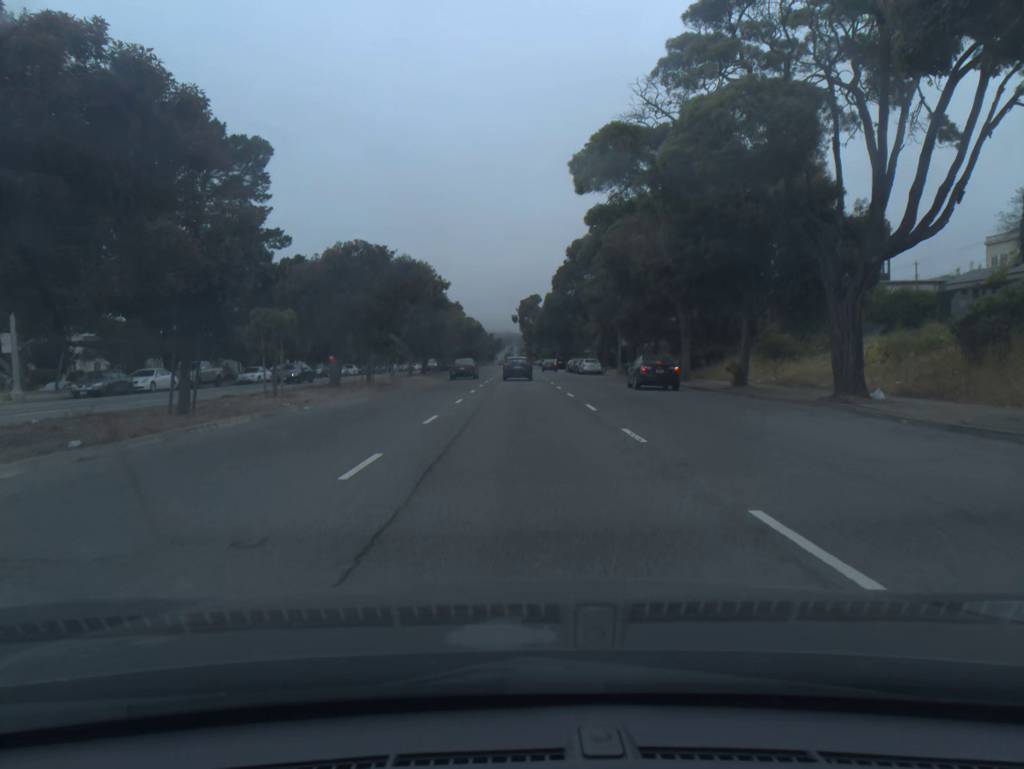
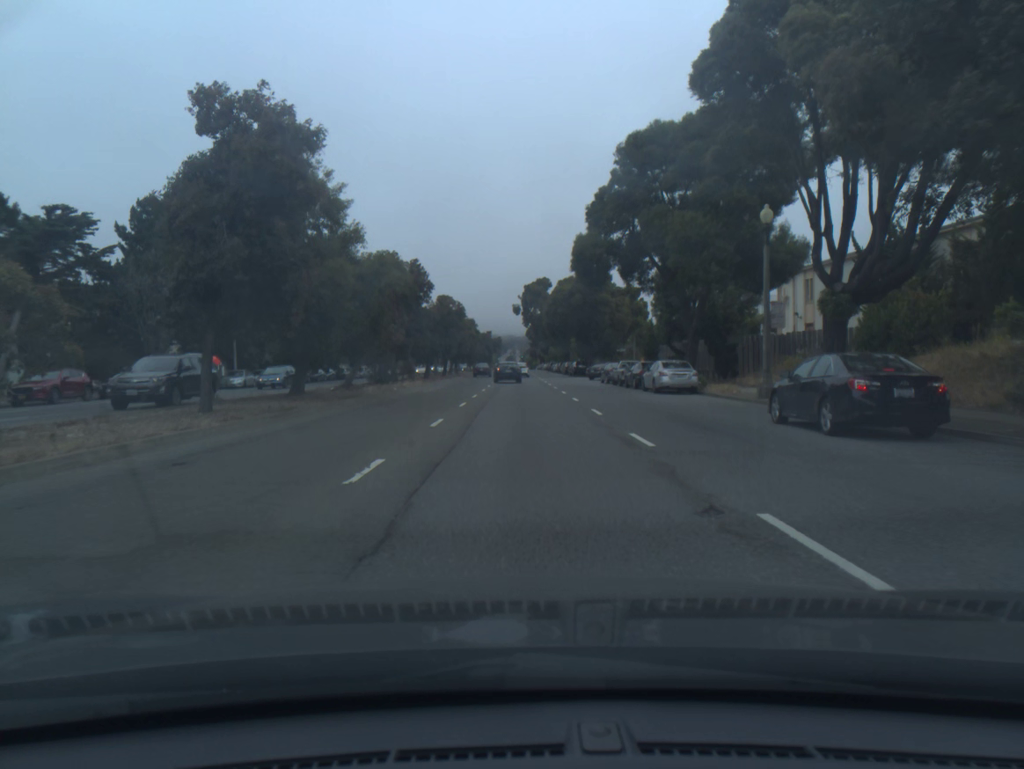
(0.0, +37.0) m; 0°
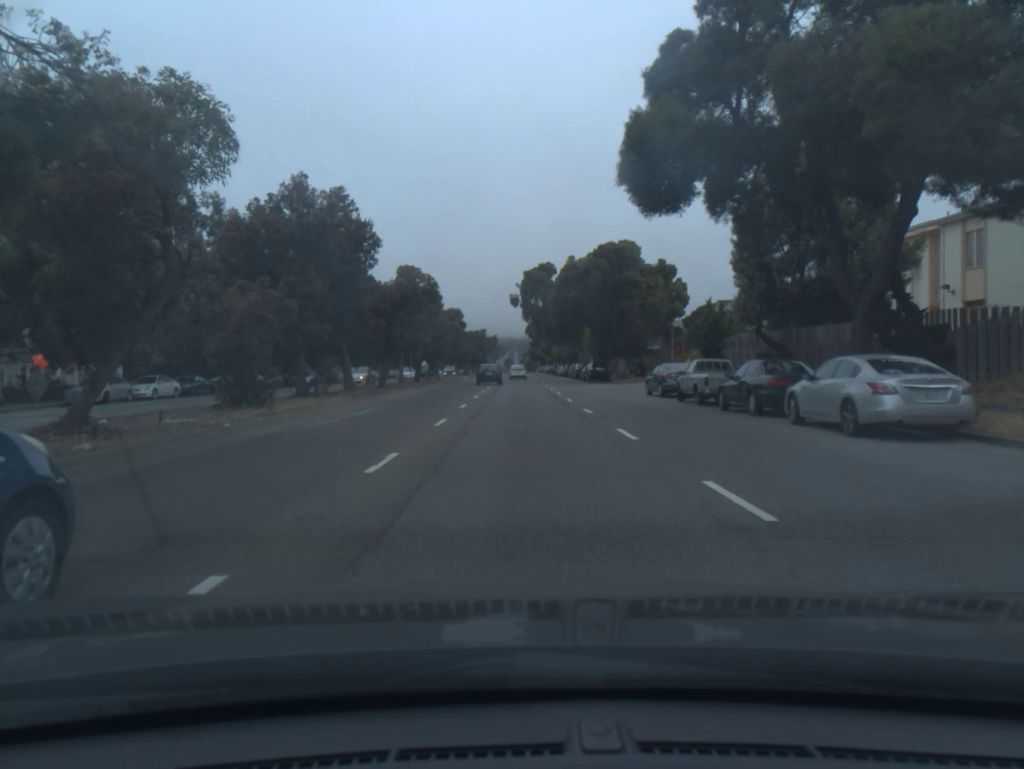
(0.0, +20.2) m; 0°
